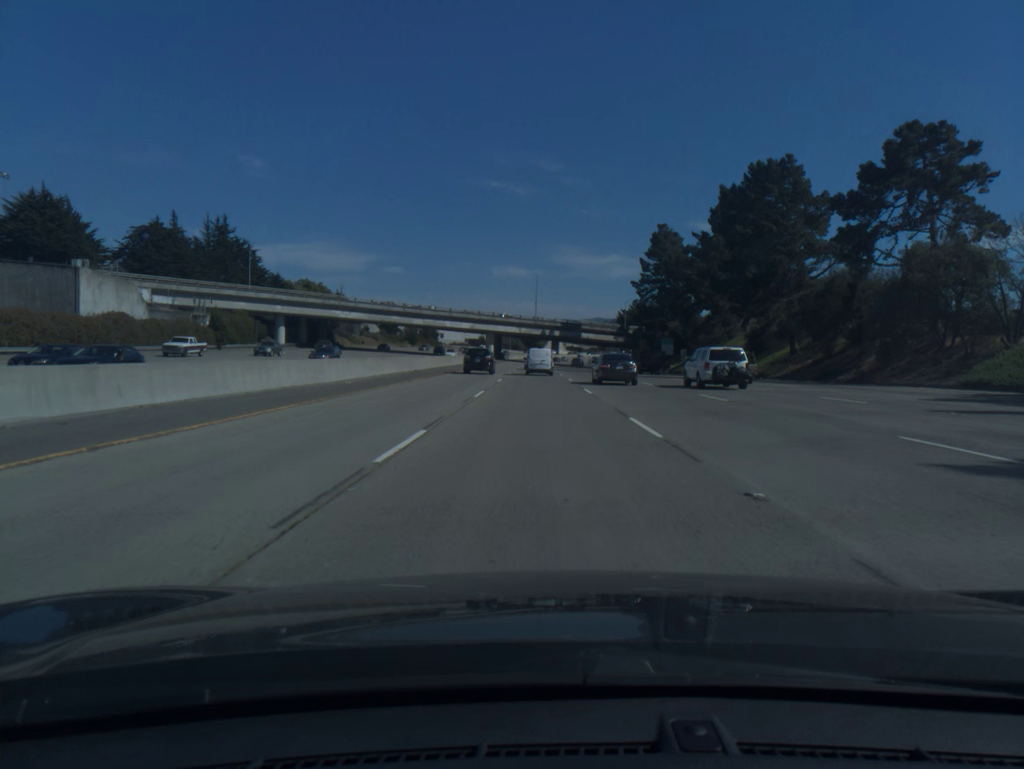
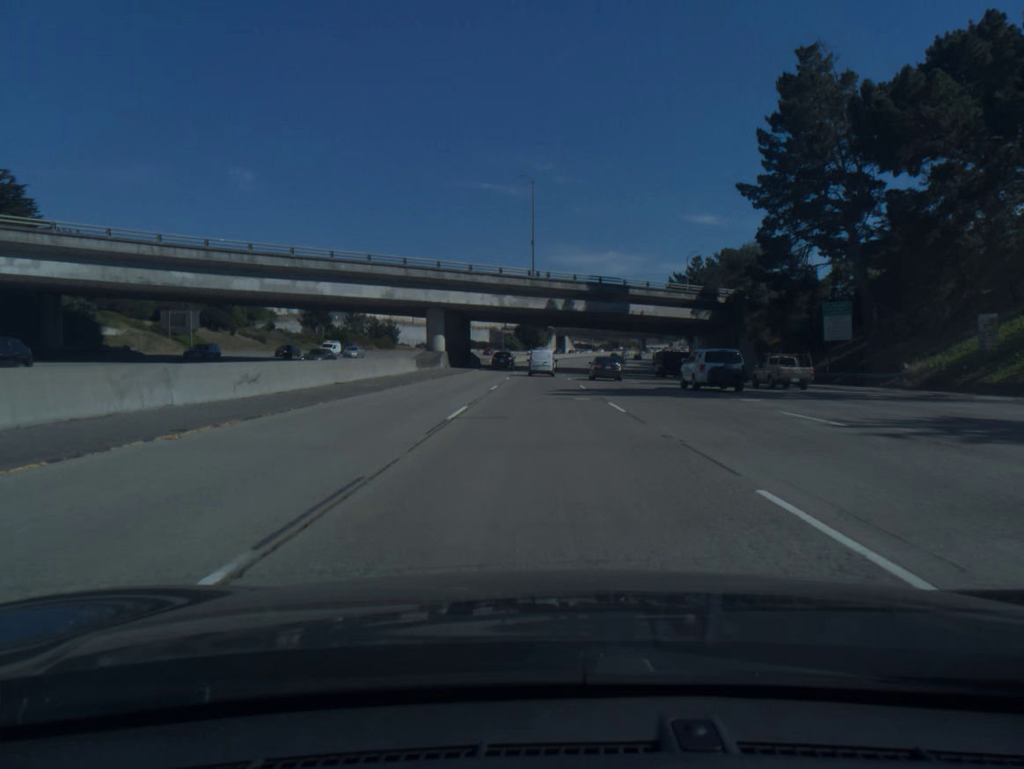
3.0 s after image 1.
(-0.7, +81.3) m; 0°
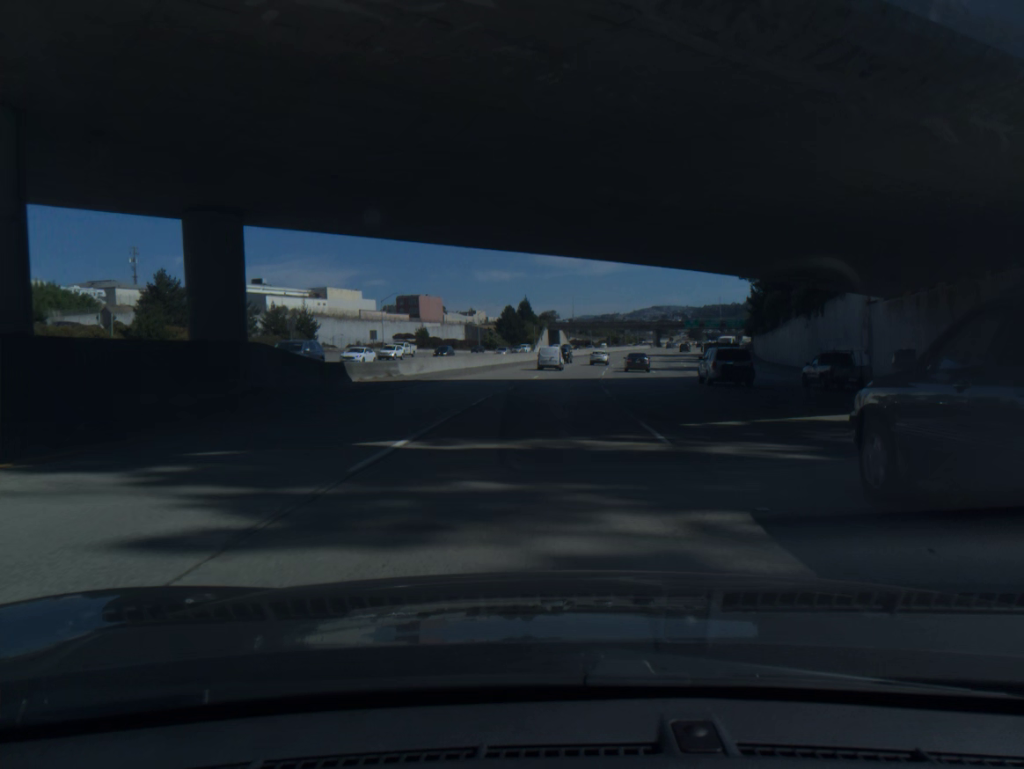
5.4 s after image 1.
(0.0, +65.2) m; +1°
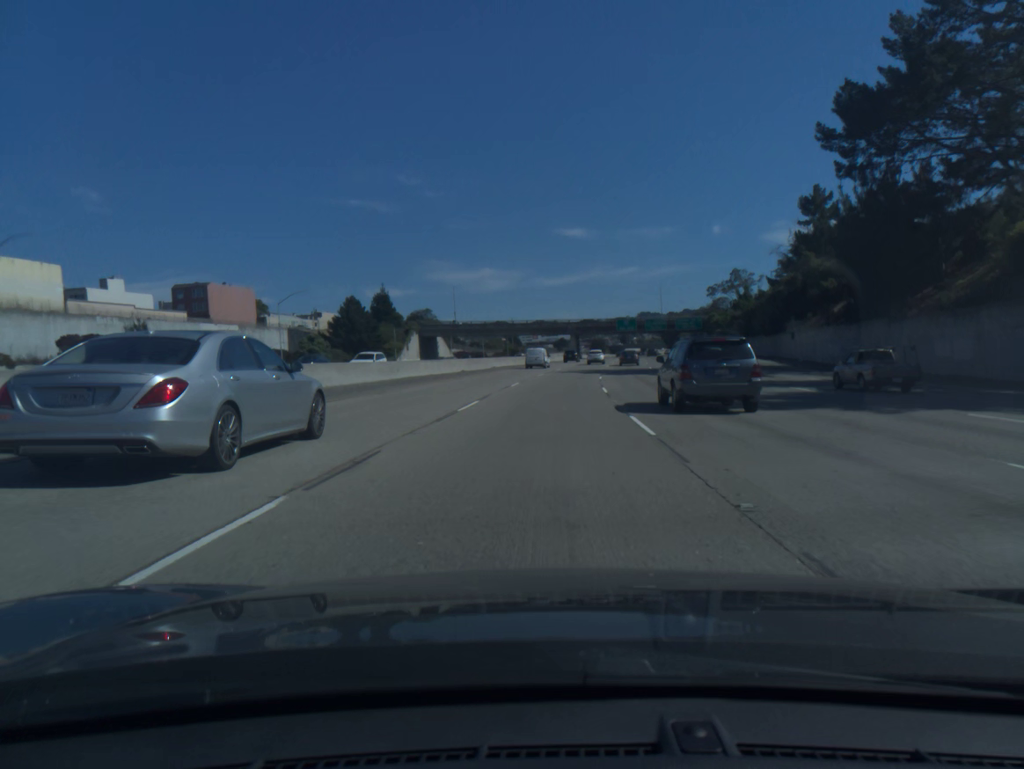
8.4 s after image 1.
(+5.7, +82.2) m; +8°
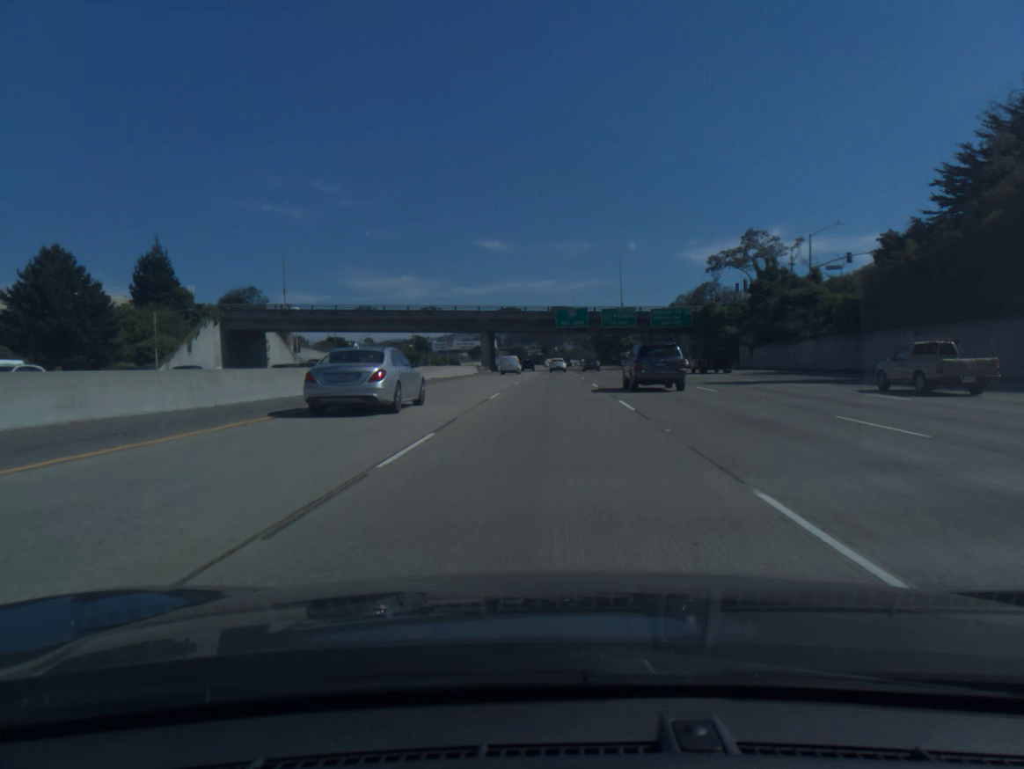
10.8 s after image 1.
(+3.5, +67.0) m; +6°
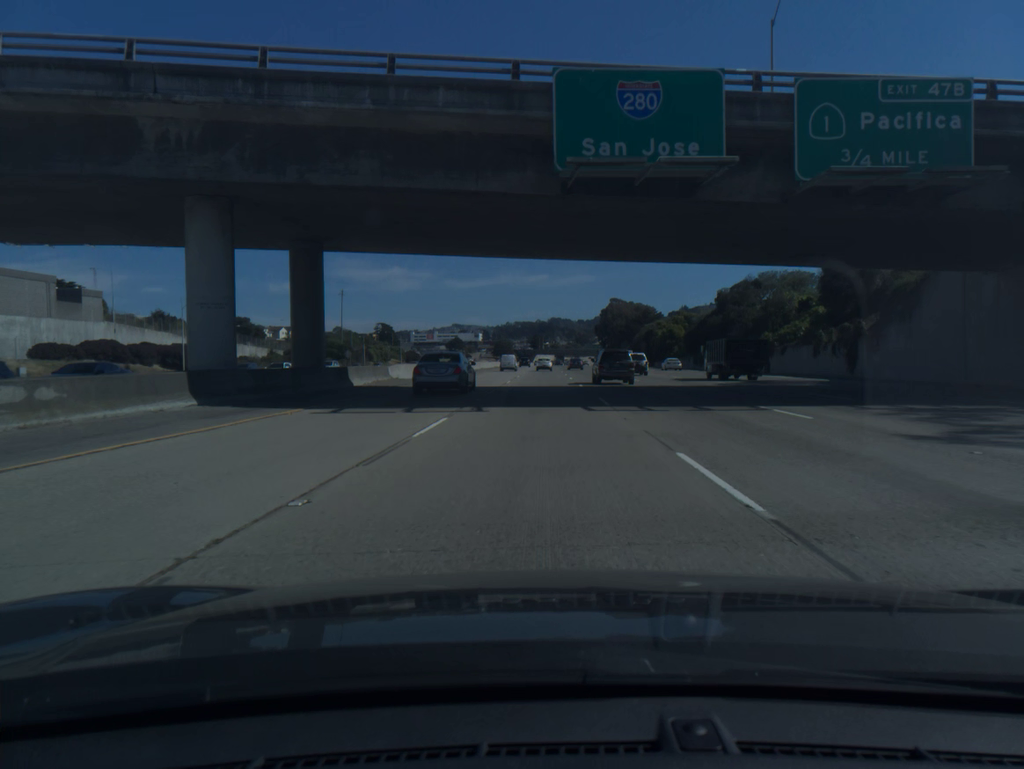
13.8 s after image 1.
(+1.4, +84.6) m; +1°
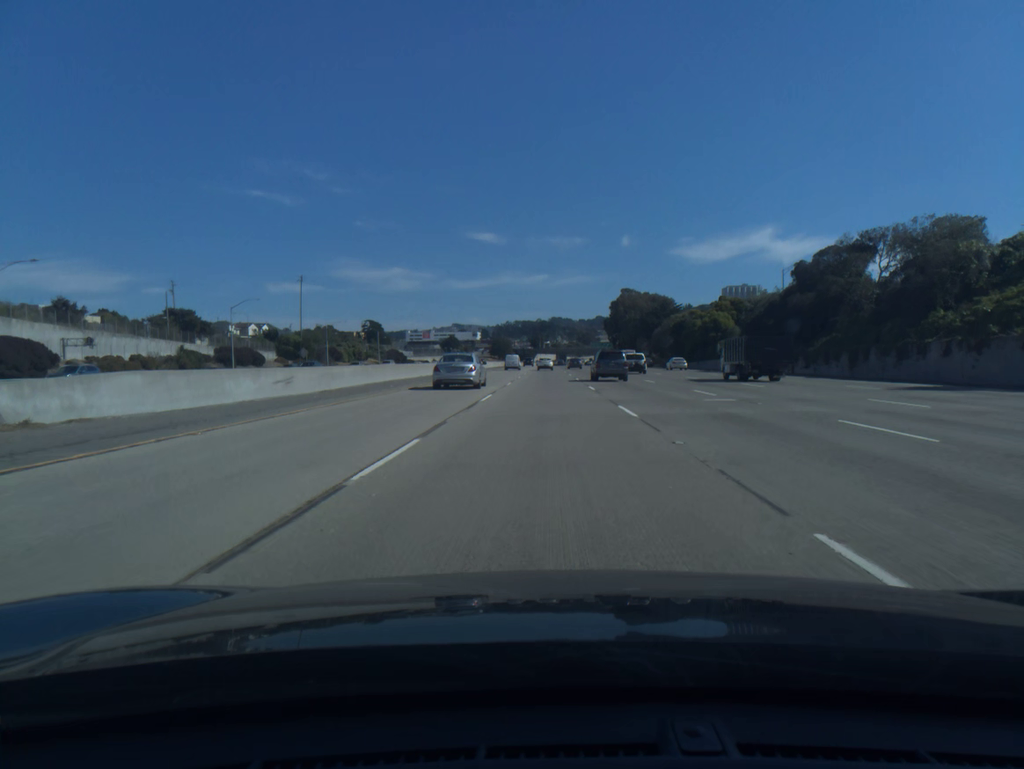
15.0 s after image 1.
(0.0, +34.0) m; 0°
